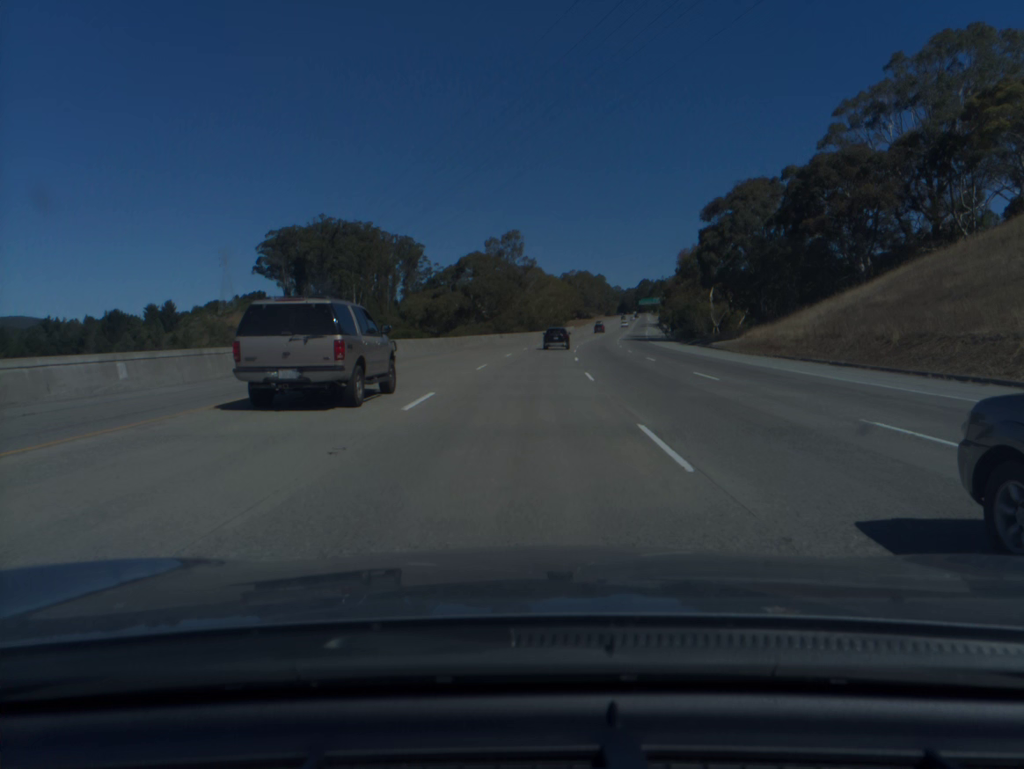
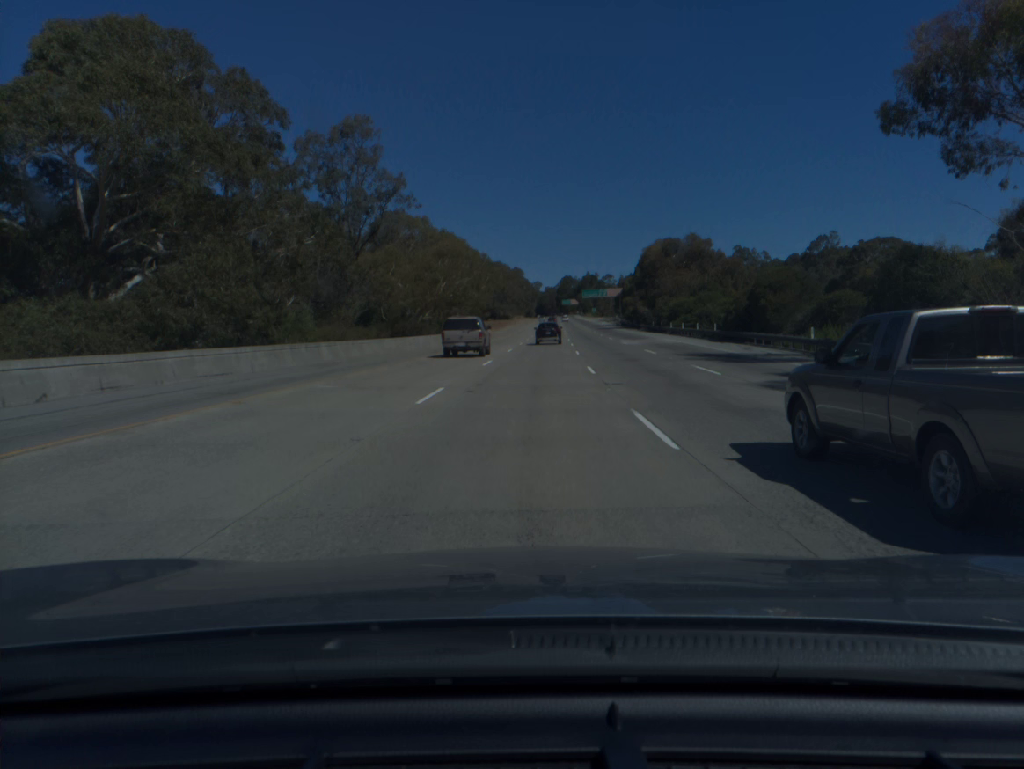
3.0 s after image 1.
(+4.8, +86.6) m; +6°
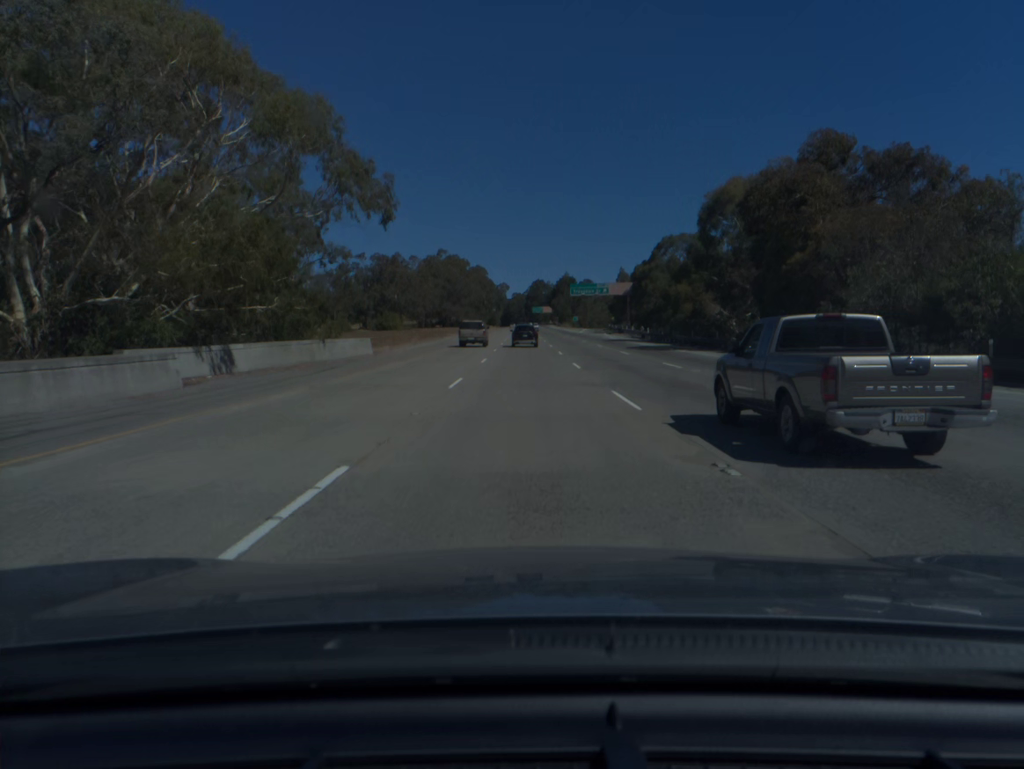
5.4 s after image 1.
(+1.9, +69.0) m; +2°
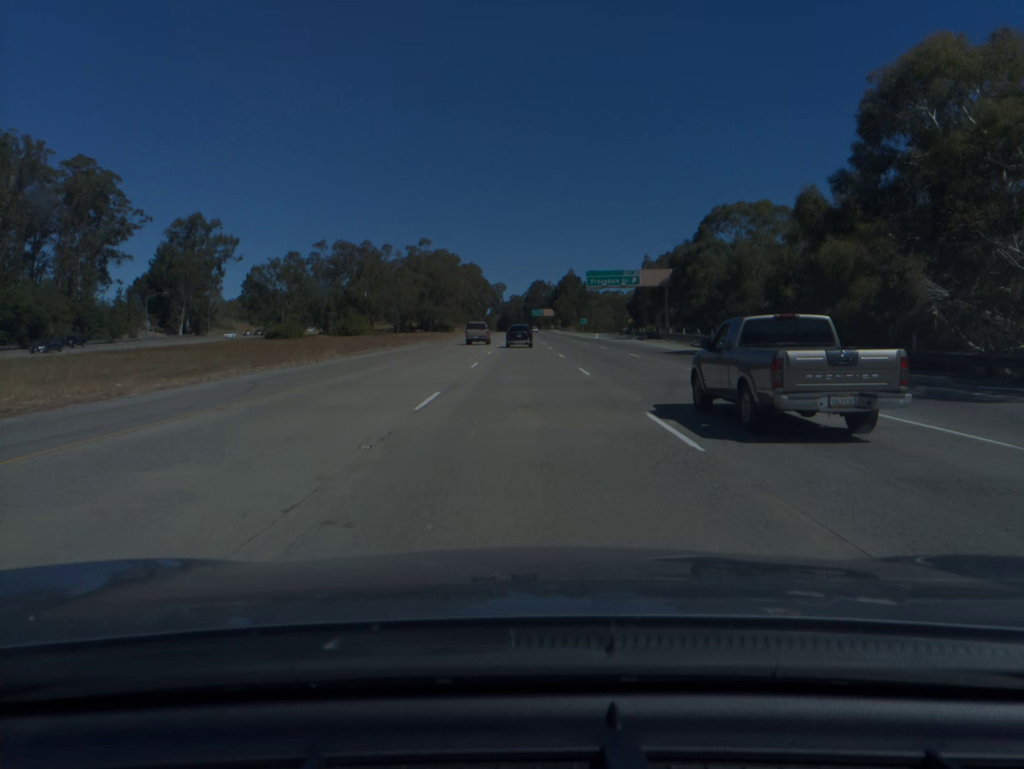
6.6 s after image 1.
(+0.1, +34.3) m; 0°
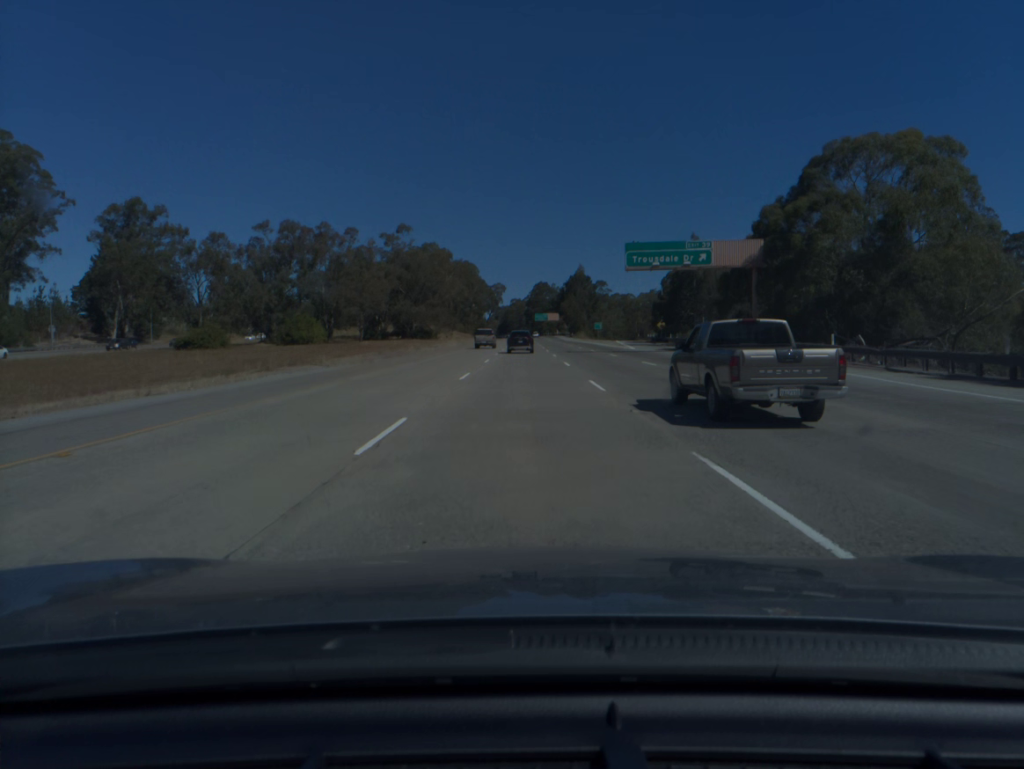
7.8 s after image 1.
(0.0, +34.1) m; 0°
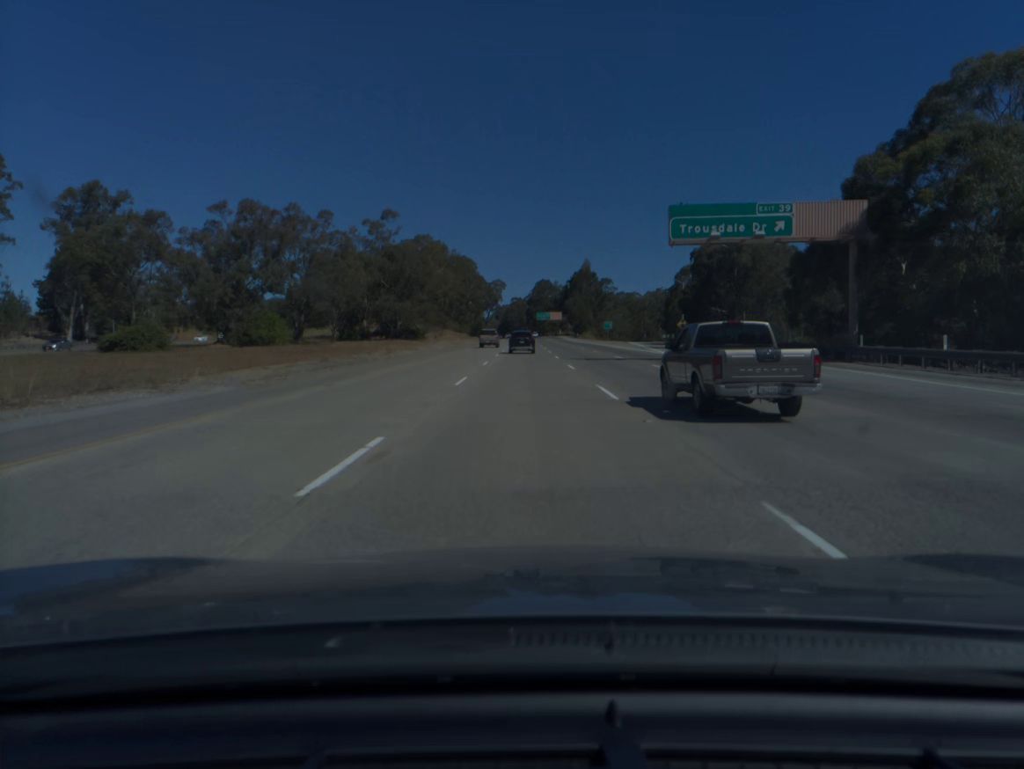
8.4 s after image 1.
(0.0, +17.0) m; 0°
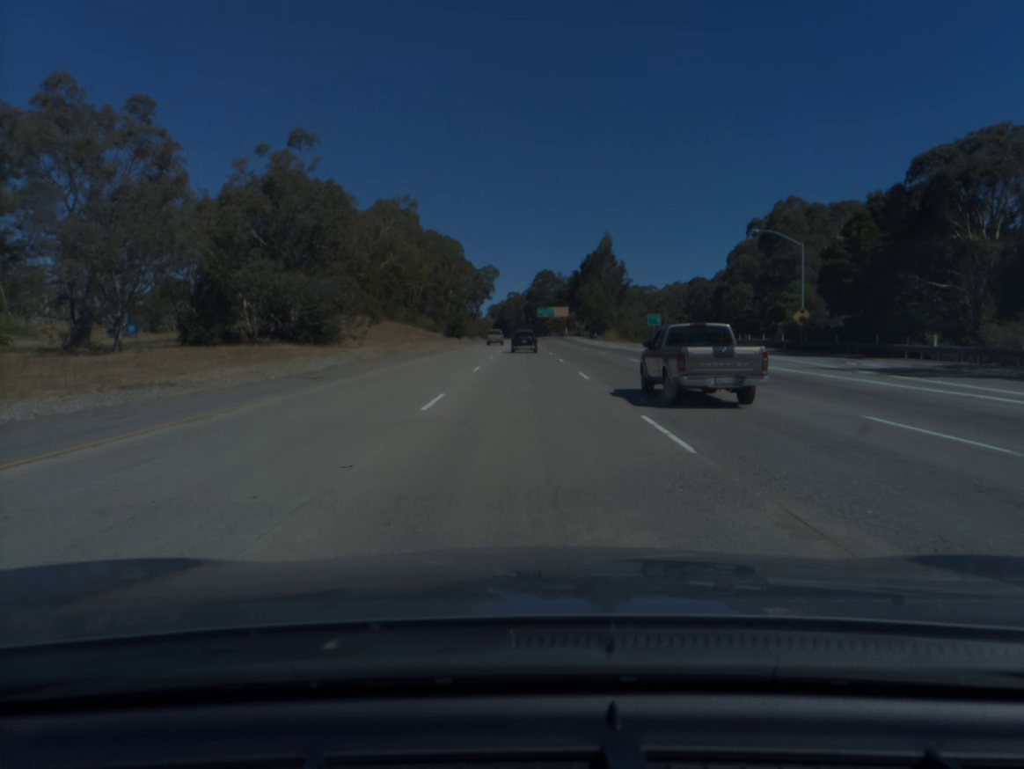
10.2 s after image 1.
(0.0, +51.1) m; 0°
